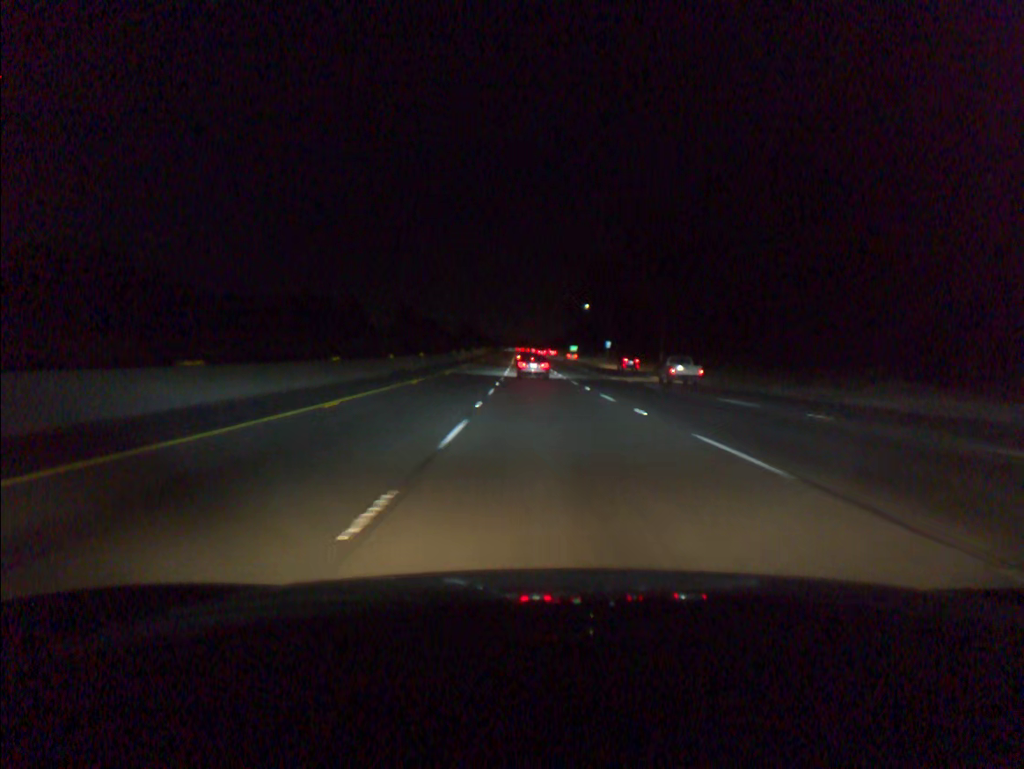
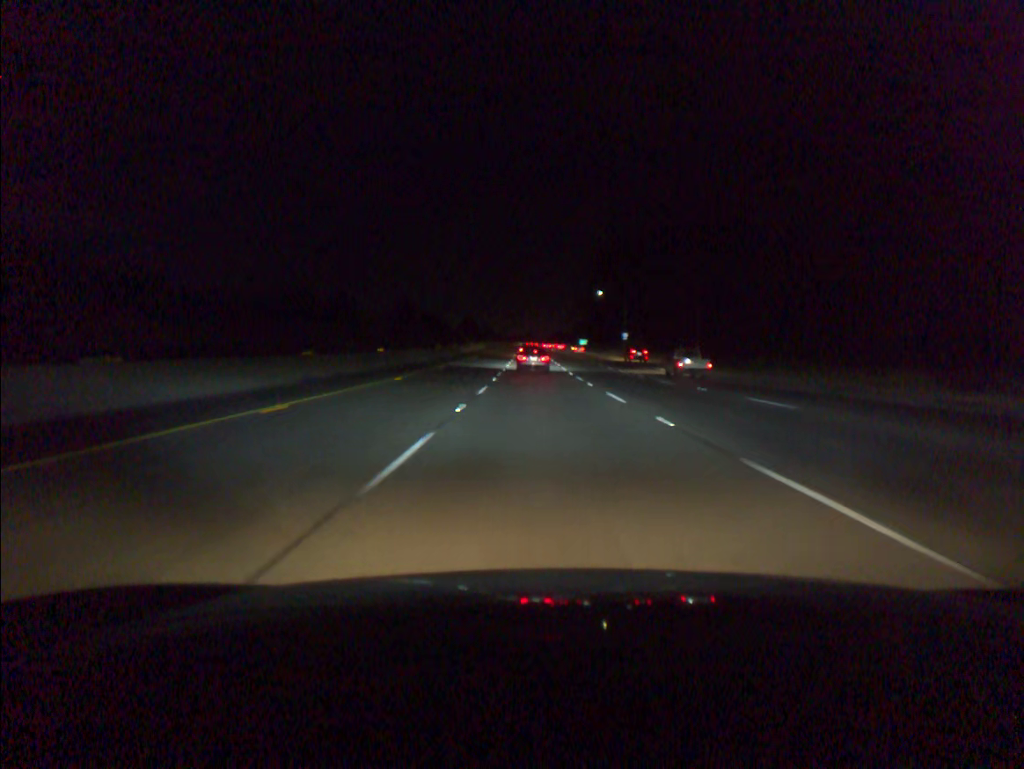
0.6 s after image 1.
(-0.1, +18.3) m; 0°
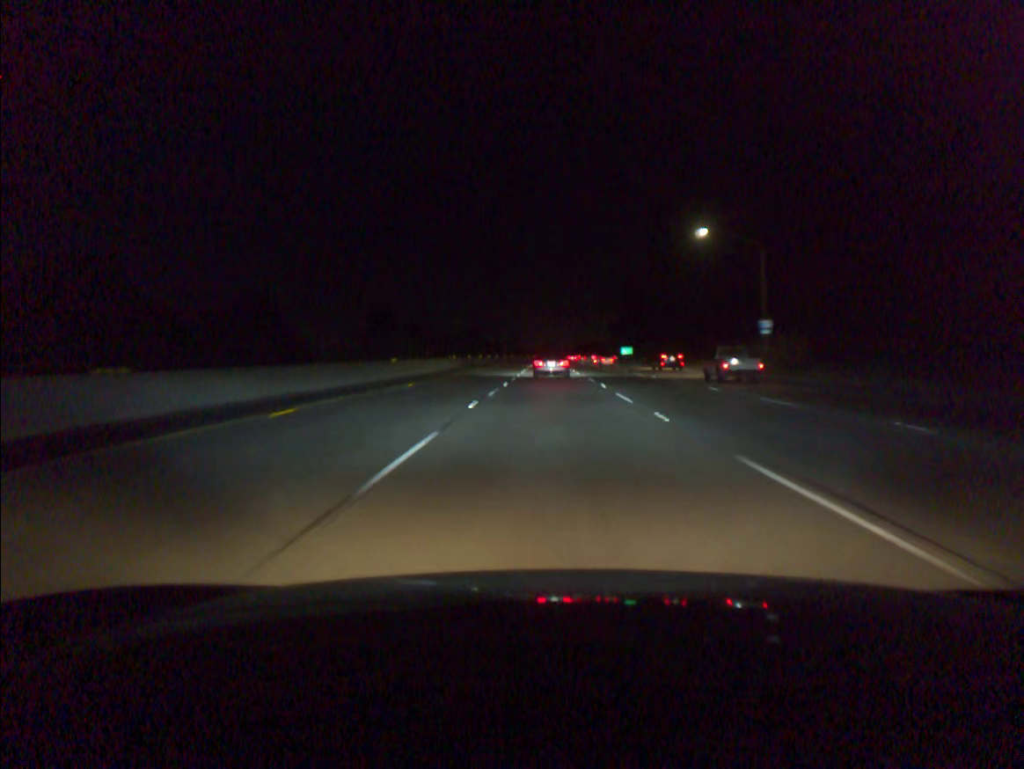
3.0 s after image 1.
(-1.0, +72.9) m; -1°
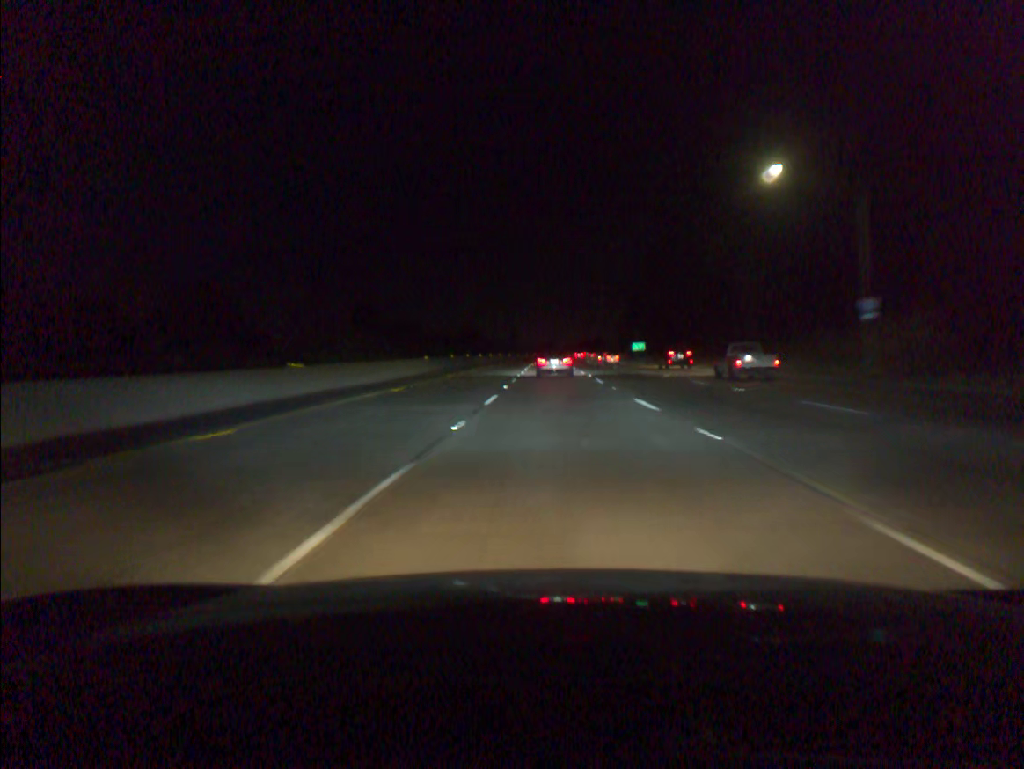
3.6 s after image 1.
(0.0, +17.9) m; 0°
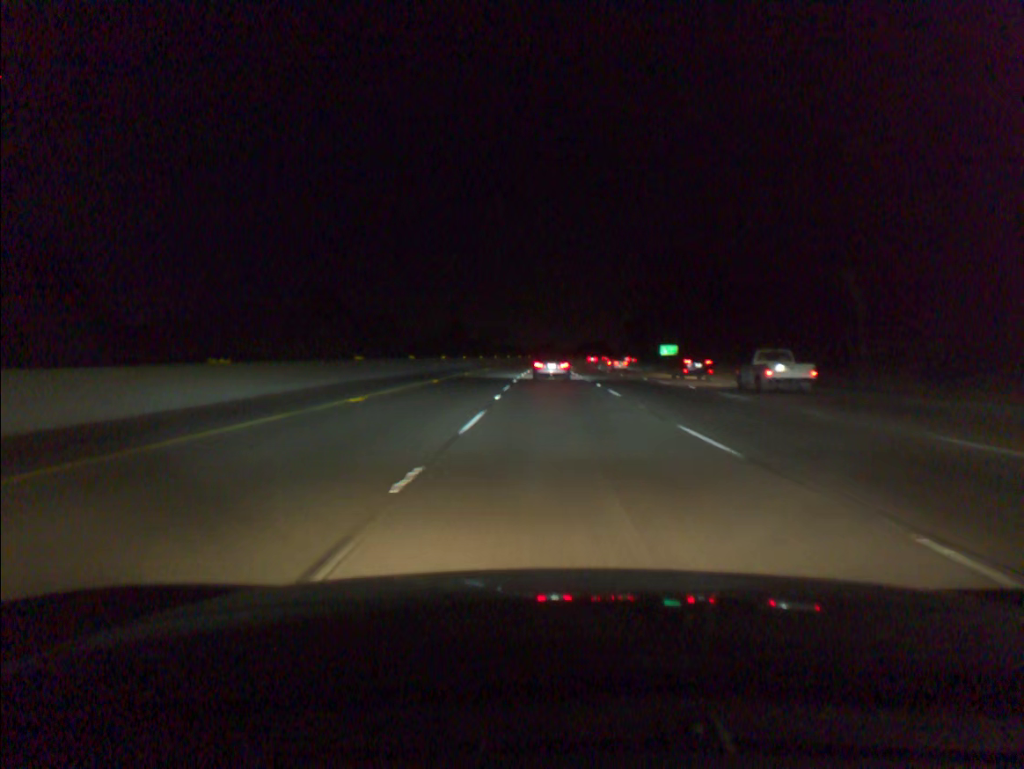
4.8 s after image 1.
(0.0, +35.3) m; 0°
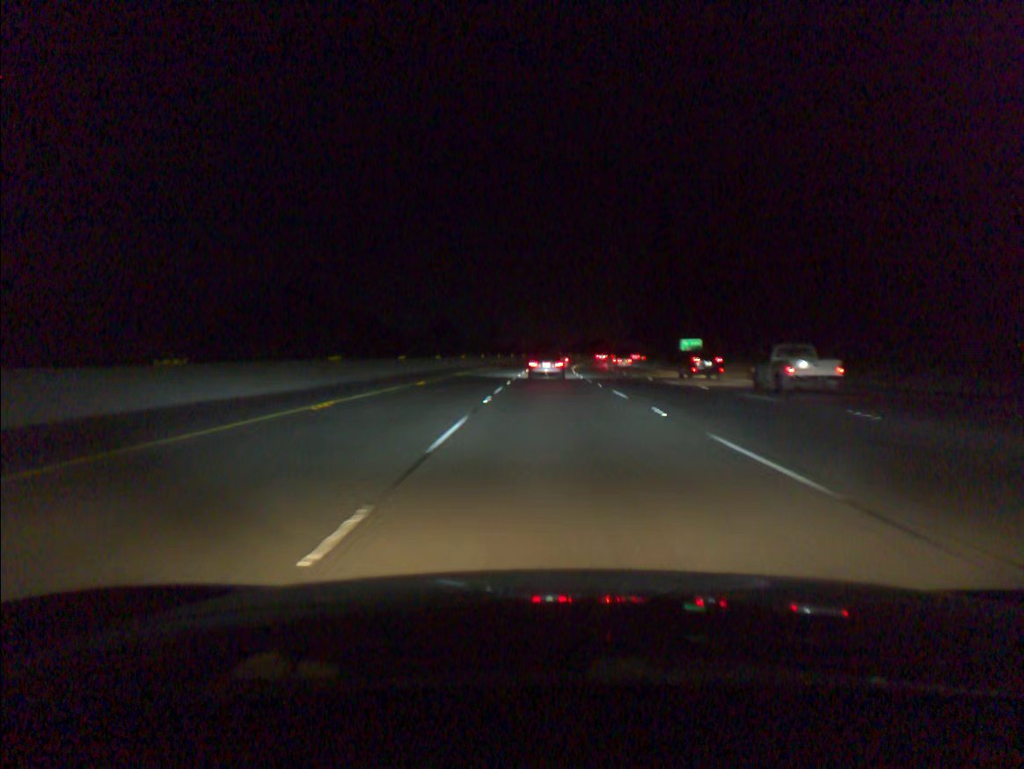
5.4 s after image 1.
(+0.1, +17.5) m; 0°
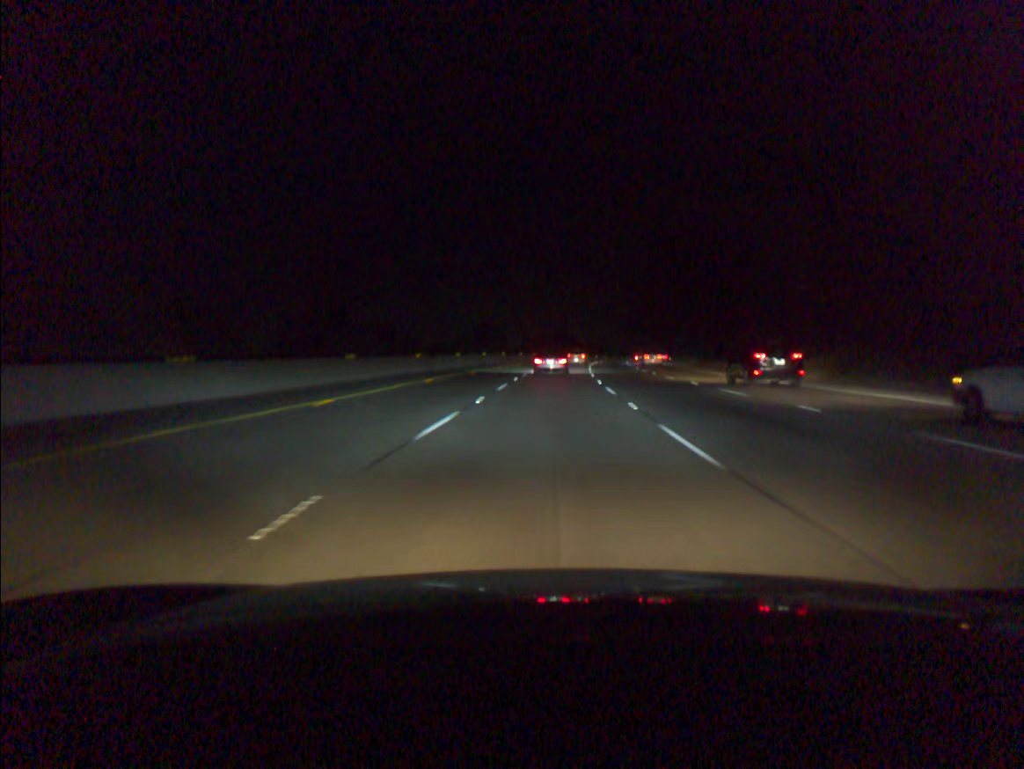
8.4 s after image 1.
(+1.8, +86.1) m; +3°
